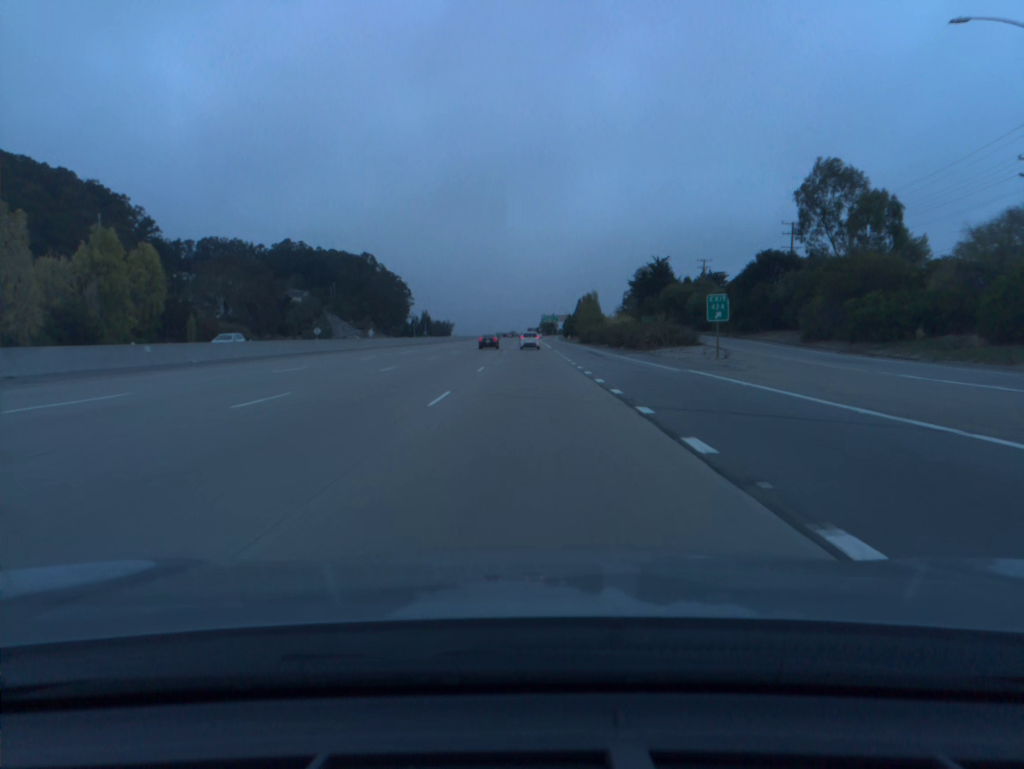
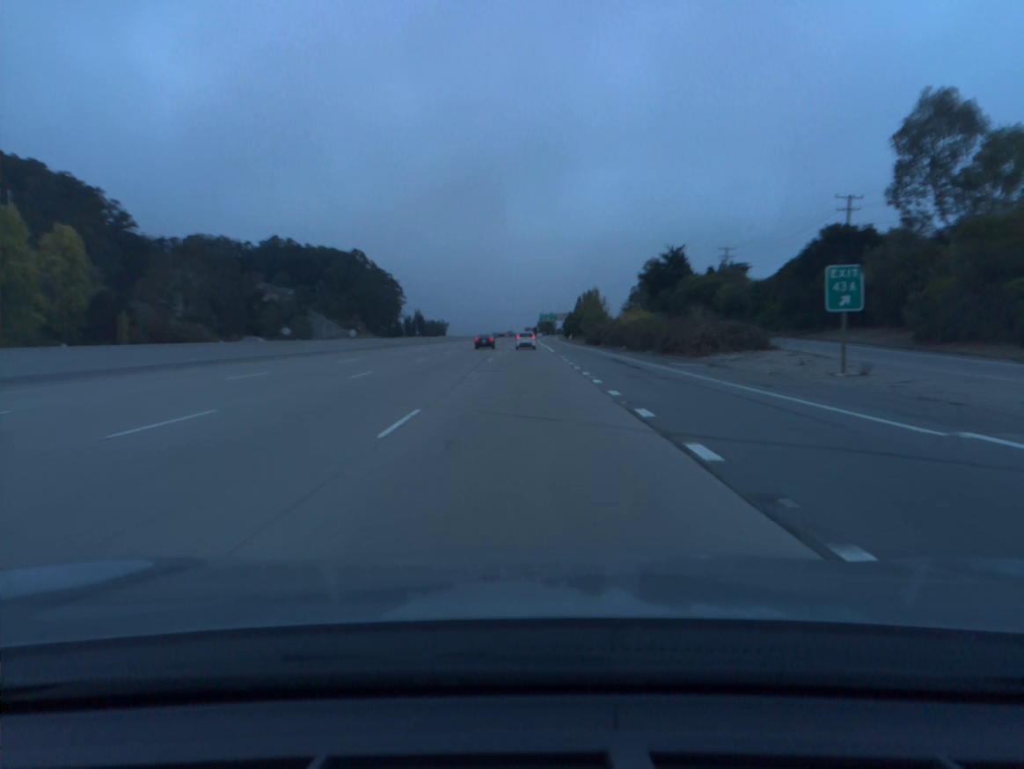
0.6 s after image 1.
(0.0, +18.7) m; 0°
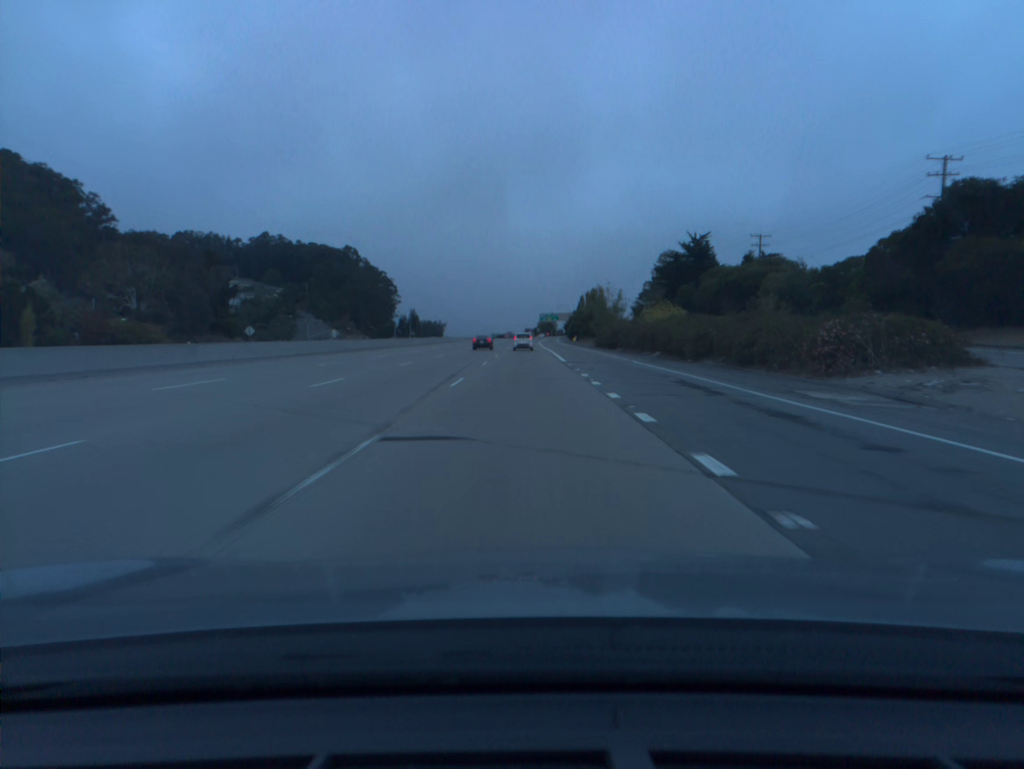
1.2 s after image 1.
(0.0, +18.7) m; 0°
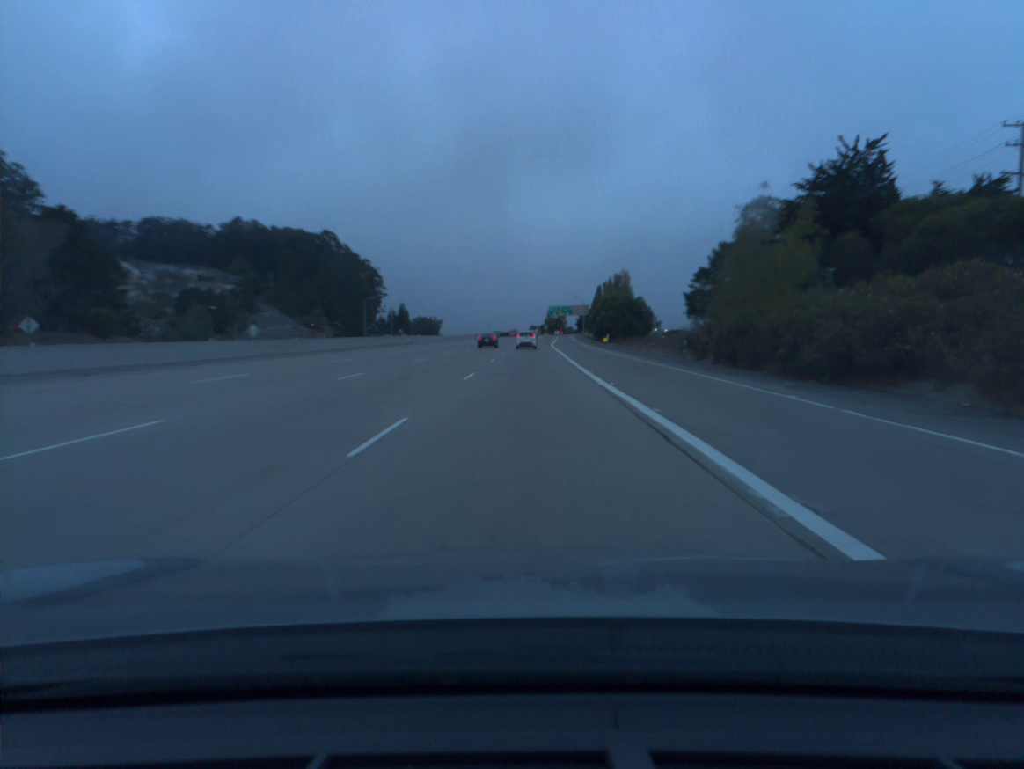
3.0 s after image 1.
(-0.2, +56.3) m; 0°
